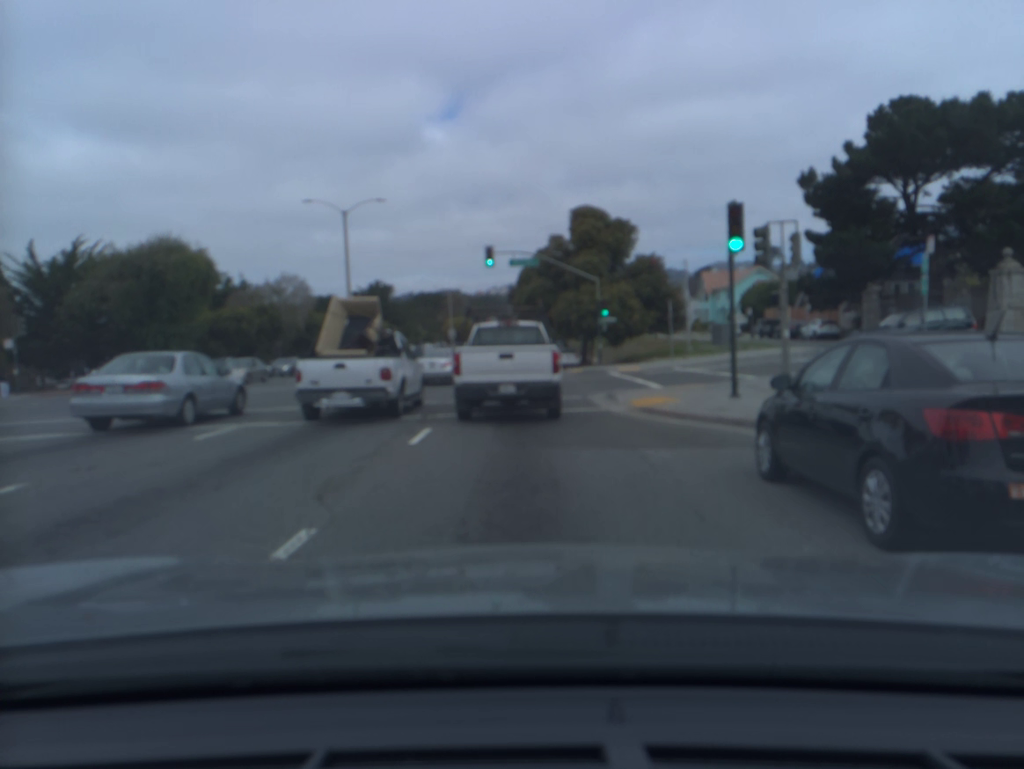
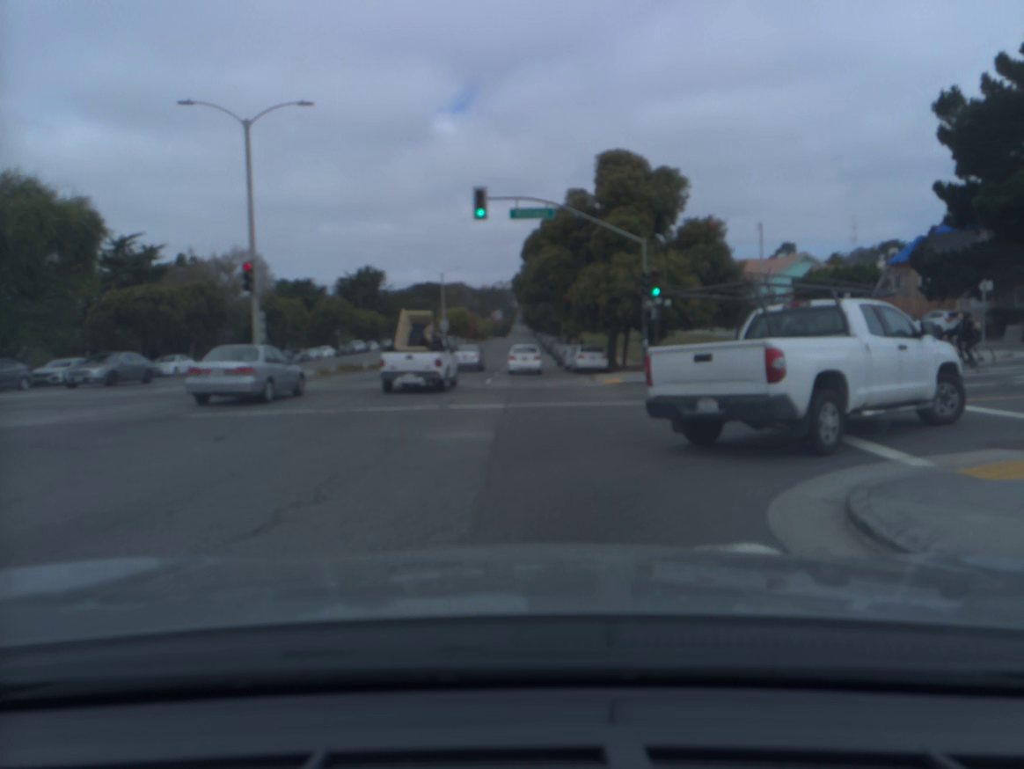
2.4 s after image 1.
(0.0, +16.0) m; 0°
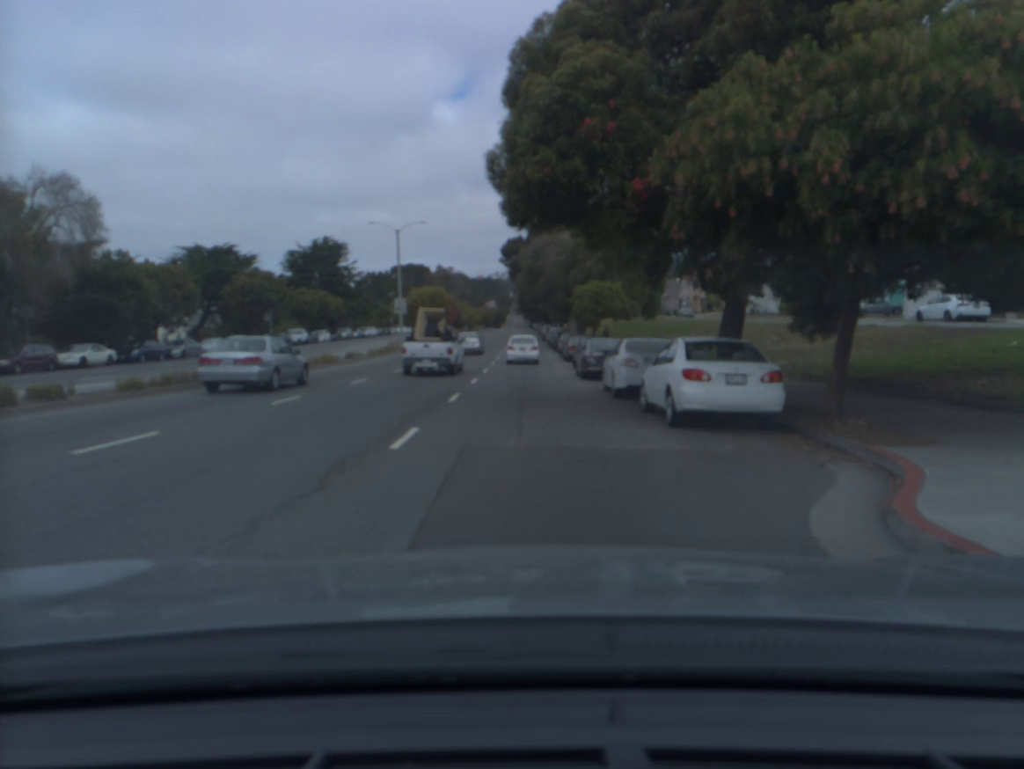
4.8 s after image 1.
(+0.2, +27.5) m; +1°
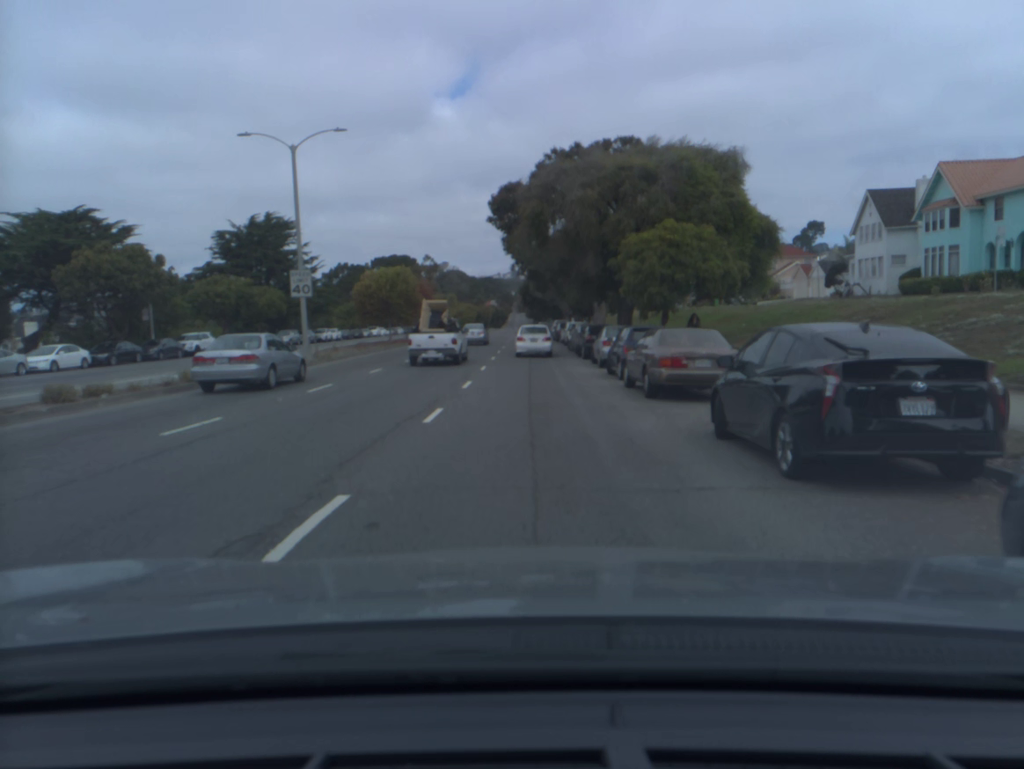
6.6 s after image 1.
(-0.2, +27.1) m; 0°
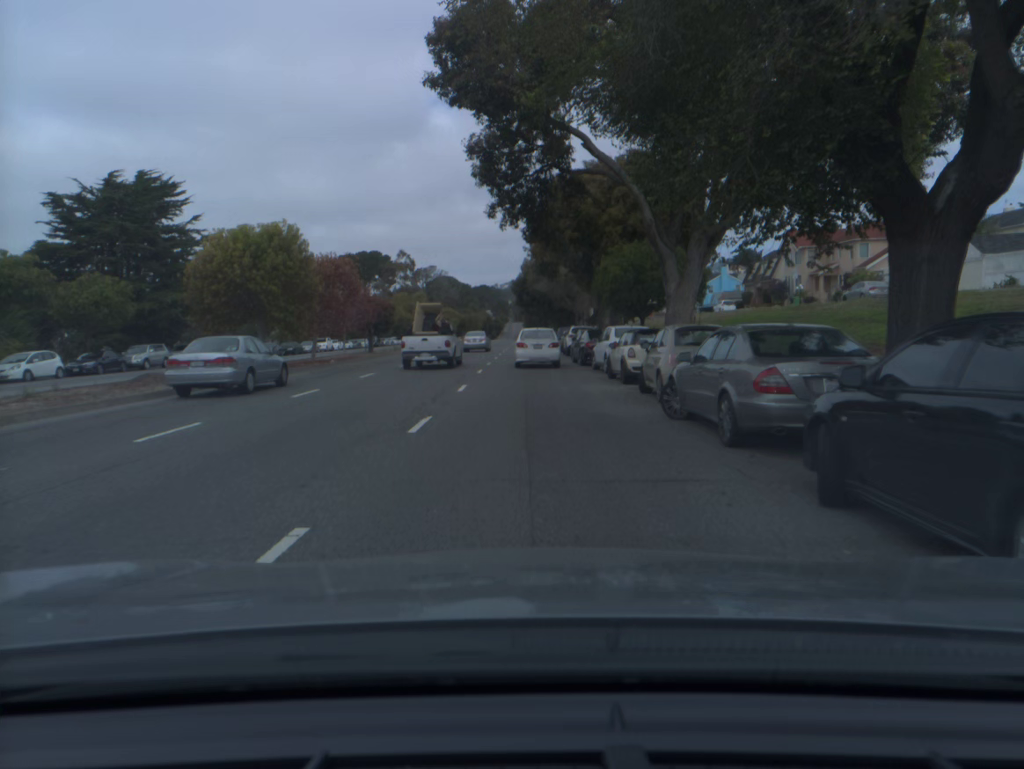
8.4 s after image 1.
(0.0, +30.1) m; 0°
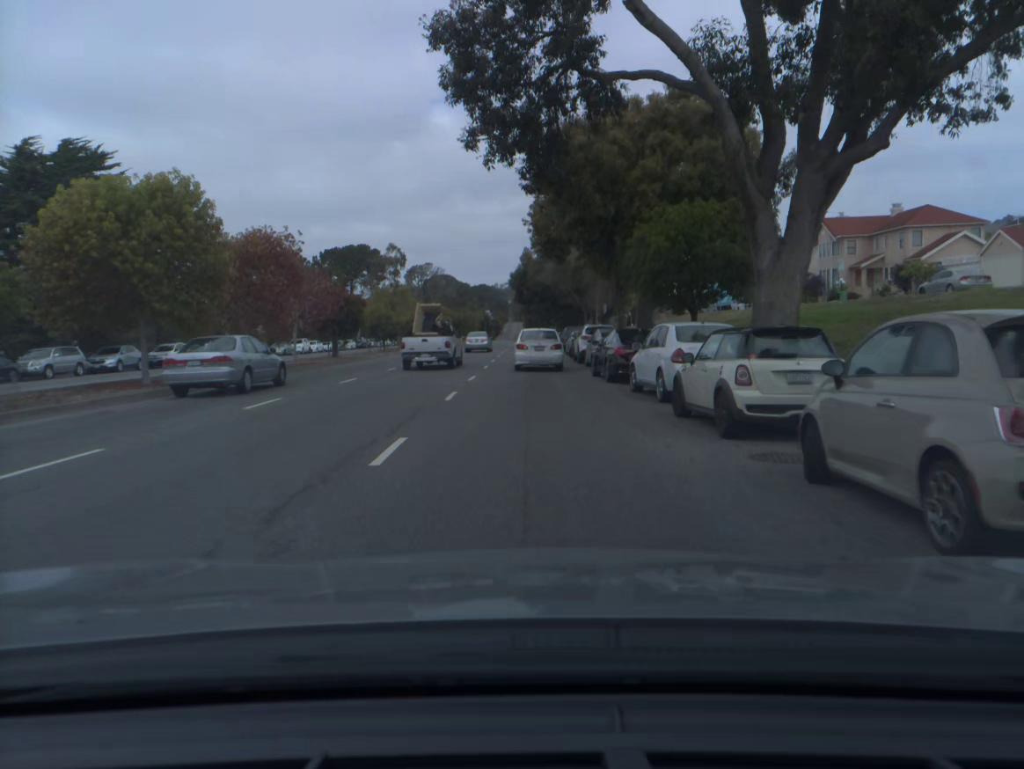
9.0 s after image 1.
(0.0, +10.2) m; 0°
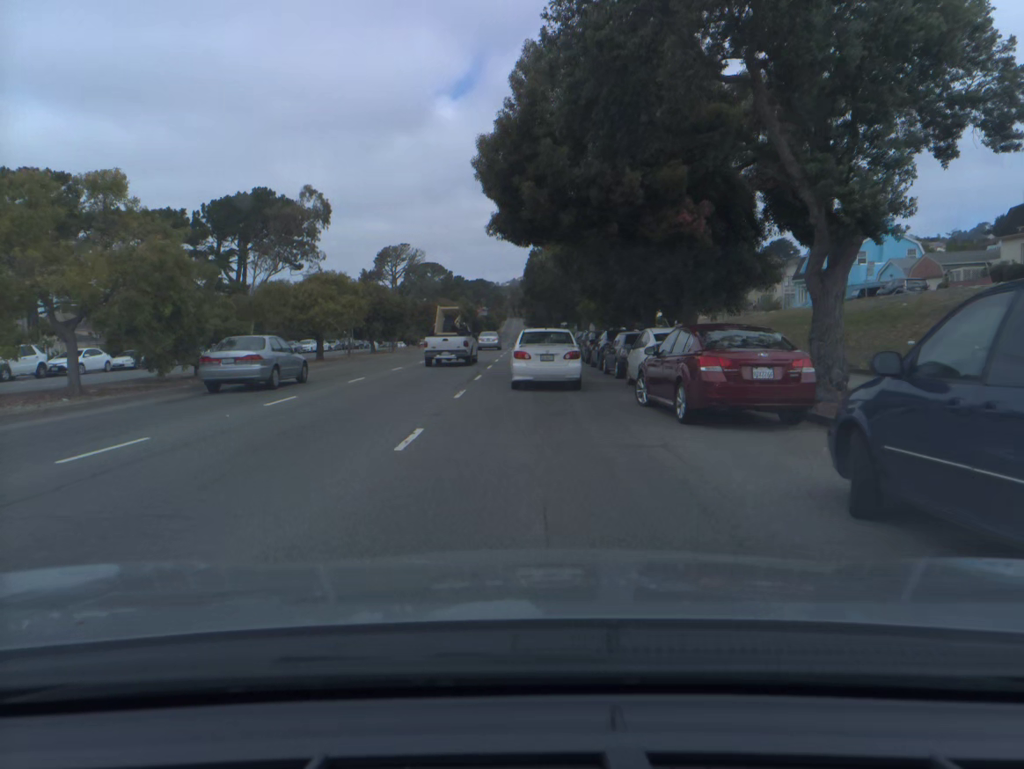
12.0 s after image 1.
(-0.2, +49.9) m; 0°
